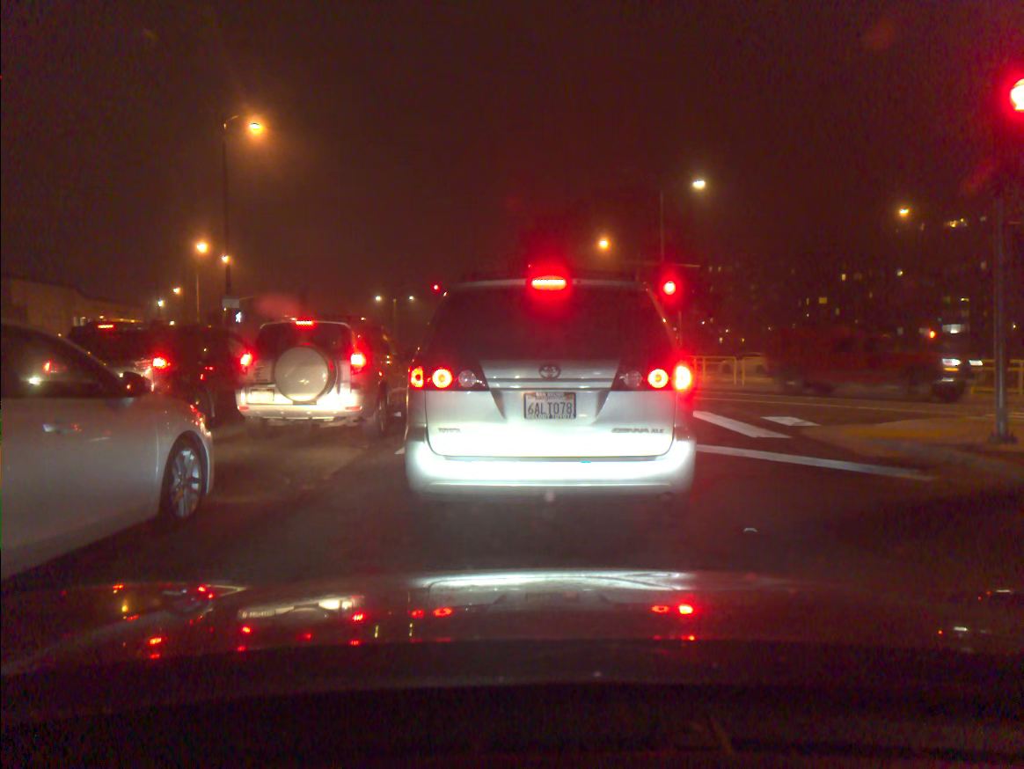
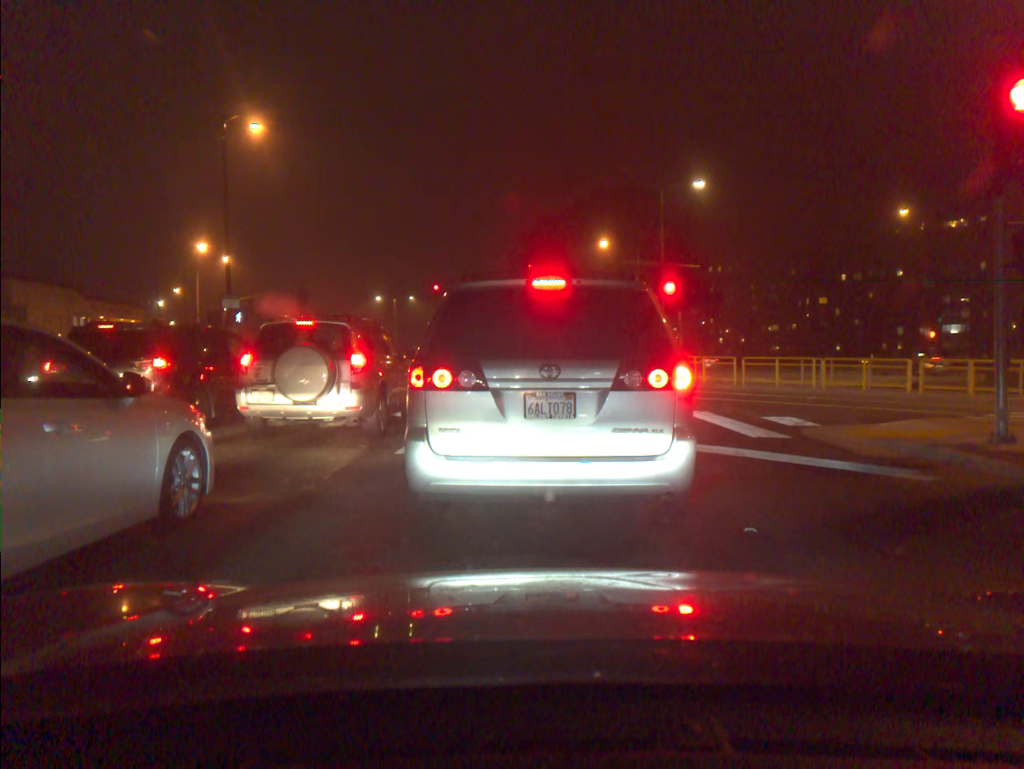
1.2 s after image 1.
(0.0, 0.0) m; 0°
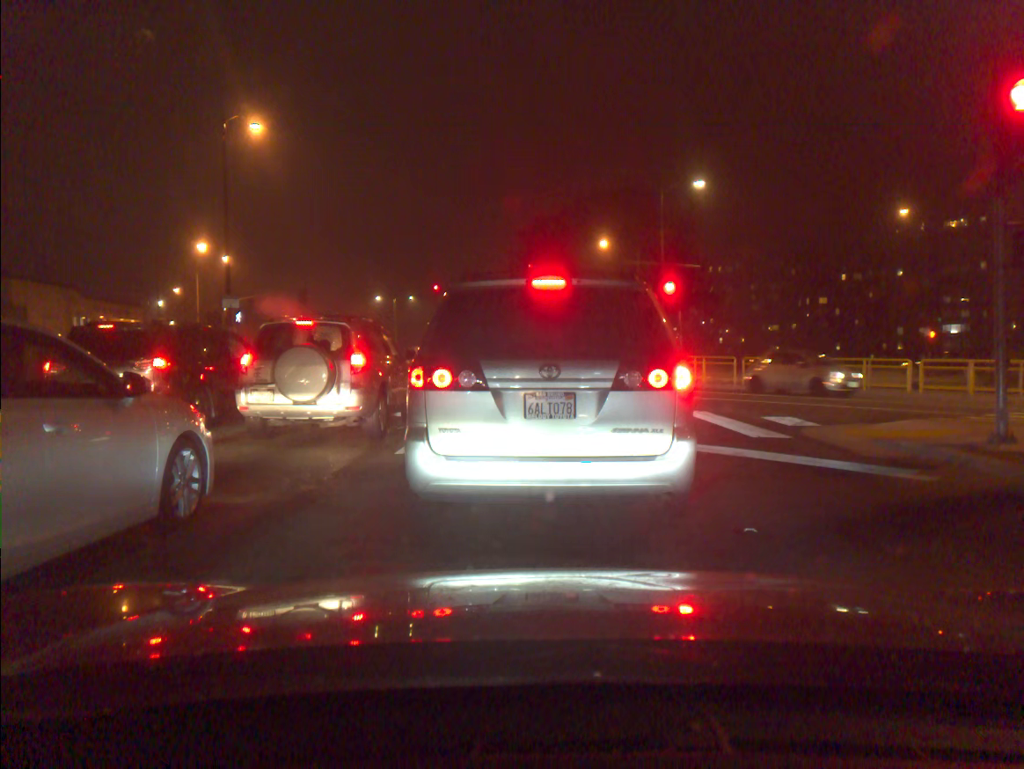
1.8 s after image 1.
(0.0, 0.0) m; 0°
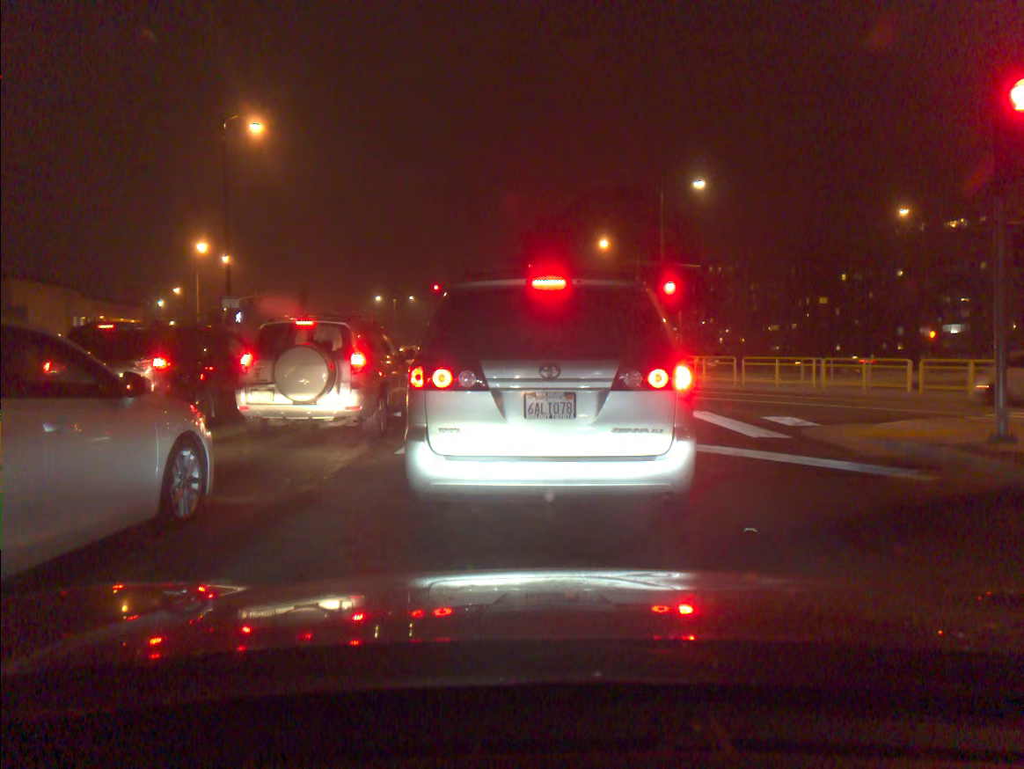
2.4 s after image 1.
(0.0, 0.0) m; 0°
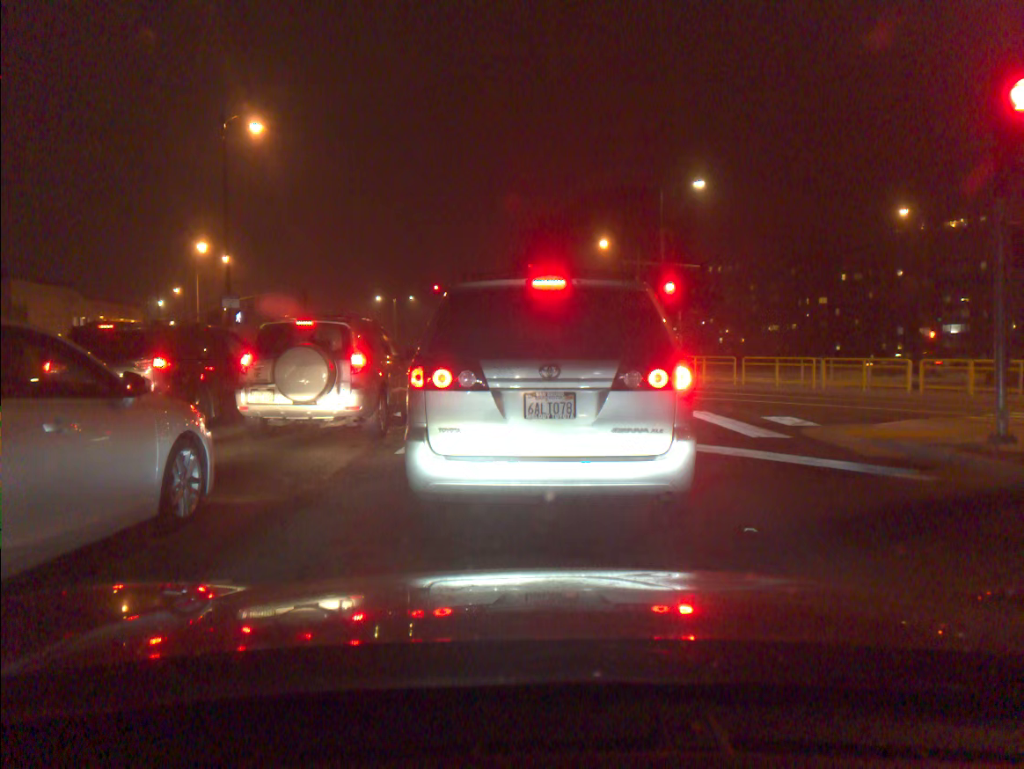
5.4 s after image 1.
(0.0, 0.0) m; 0°
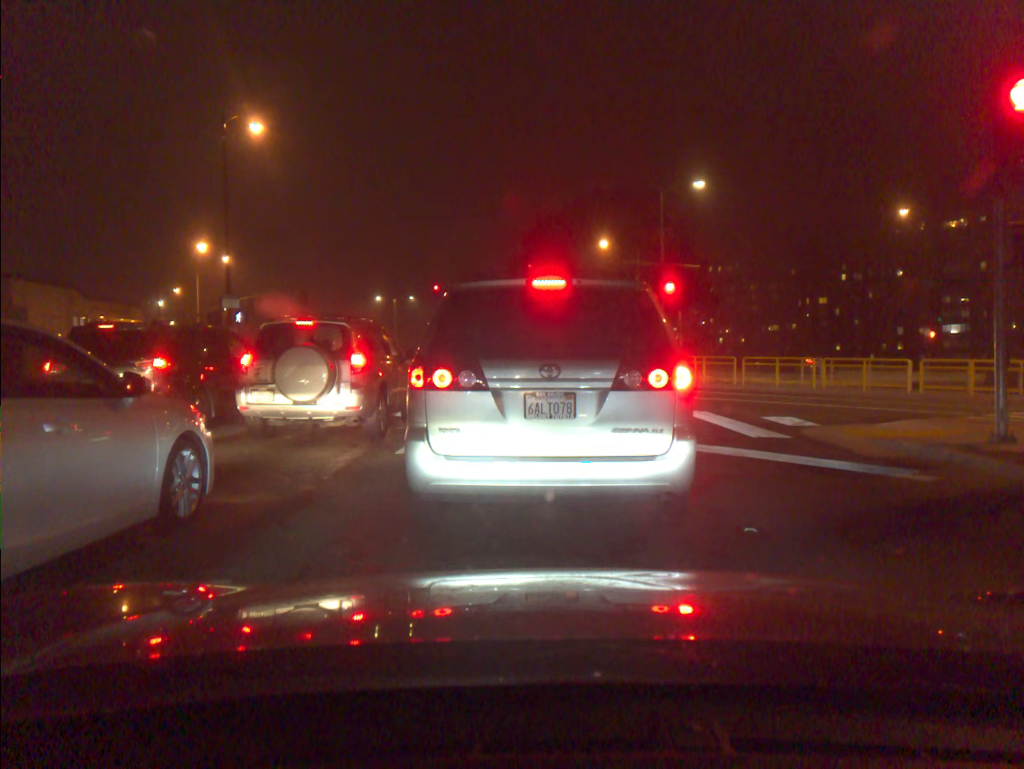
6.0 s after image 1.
(0.0, 0.0) m; 0°
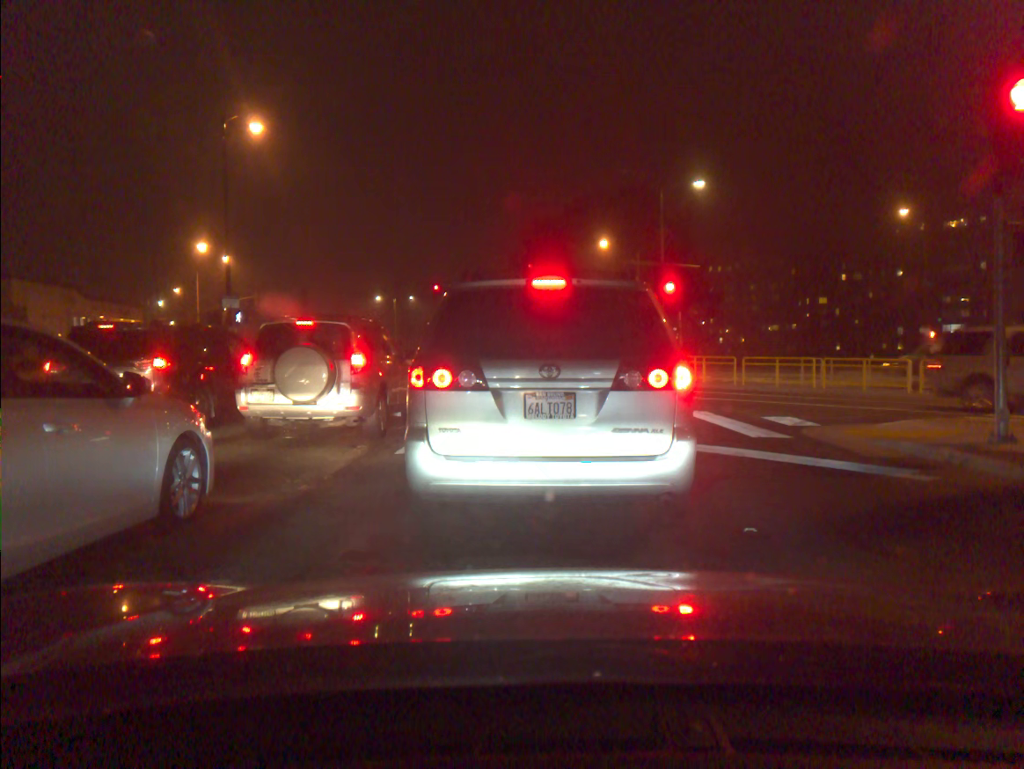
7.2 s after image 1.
(0.0, 0.0) m; 0°
